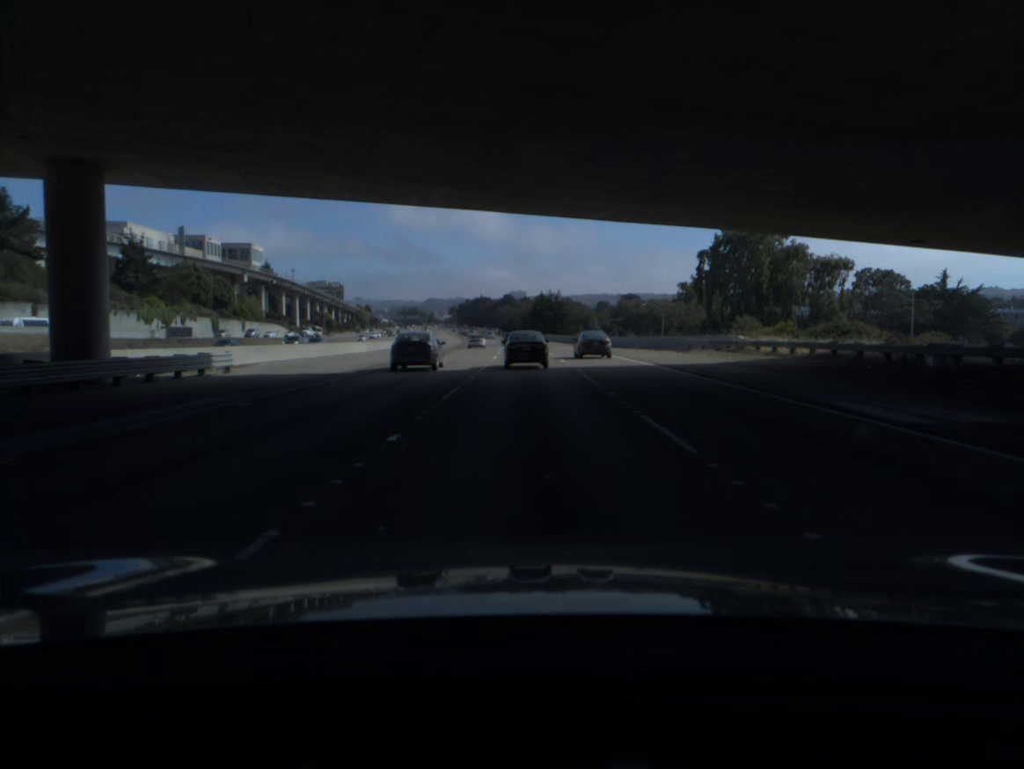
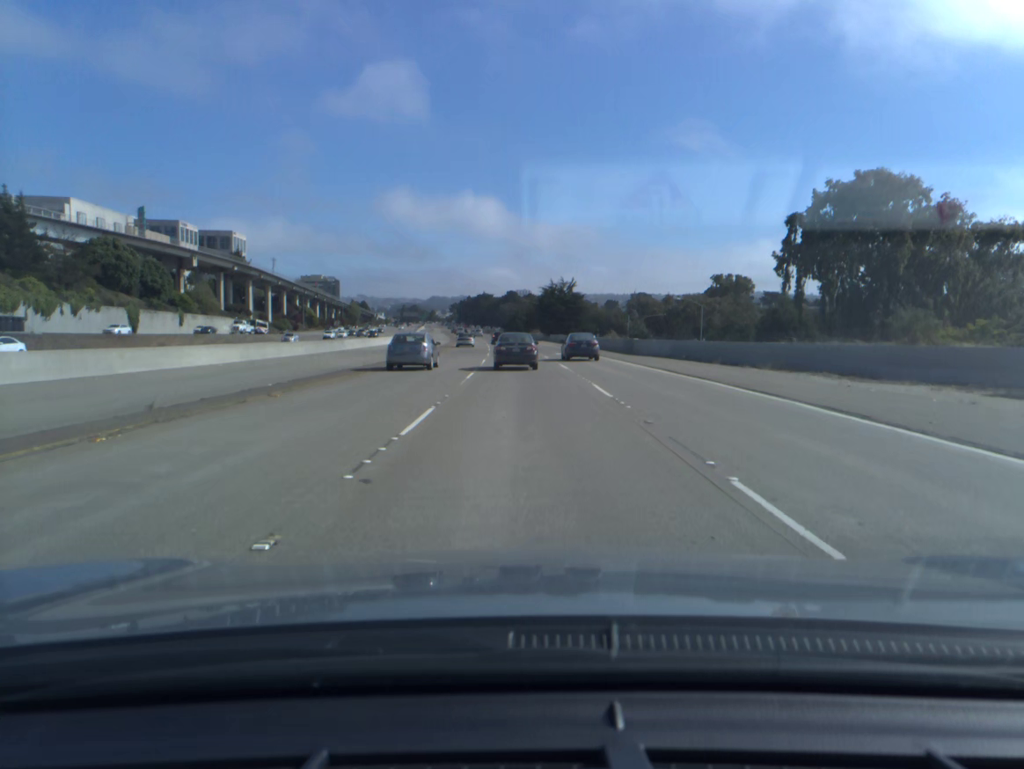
(0.0, +34.2) m; 0°
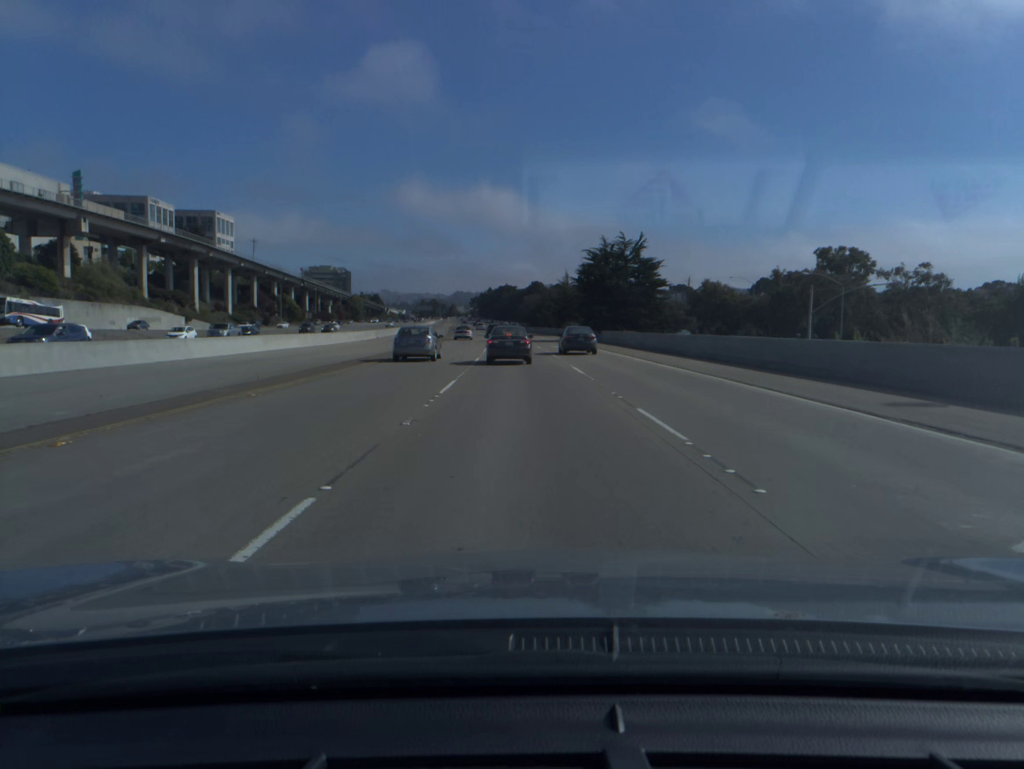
(-0.6, +51.5) m; -2°
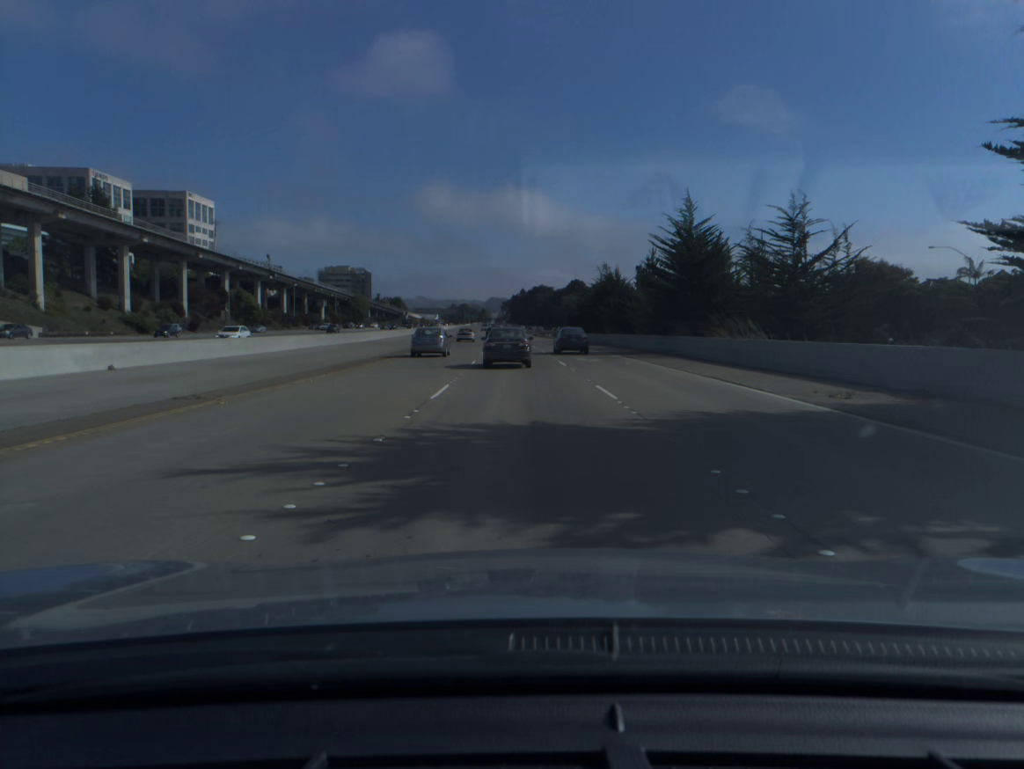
(-1.4, +66.9) m; -3°
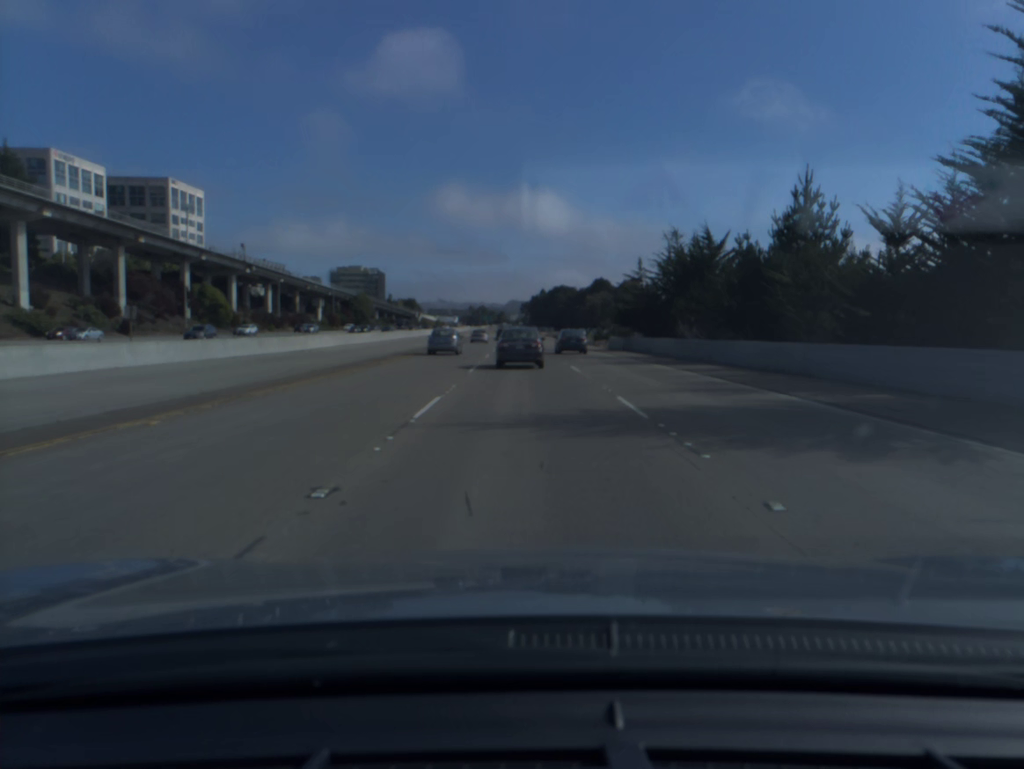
(-0.4, +32.7) m; -1°
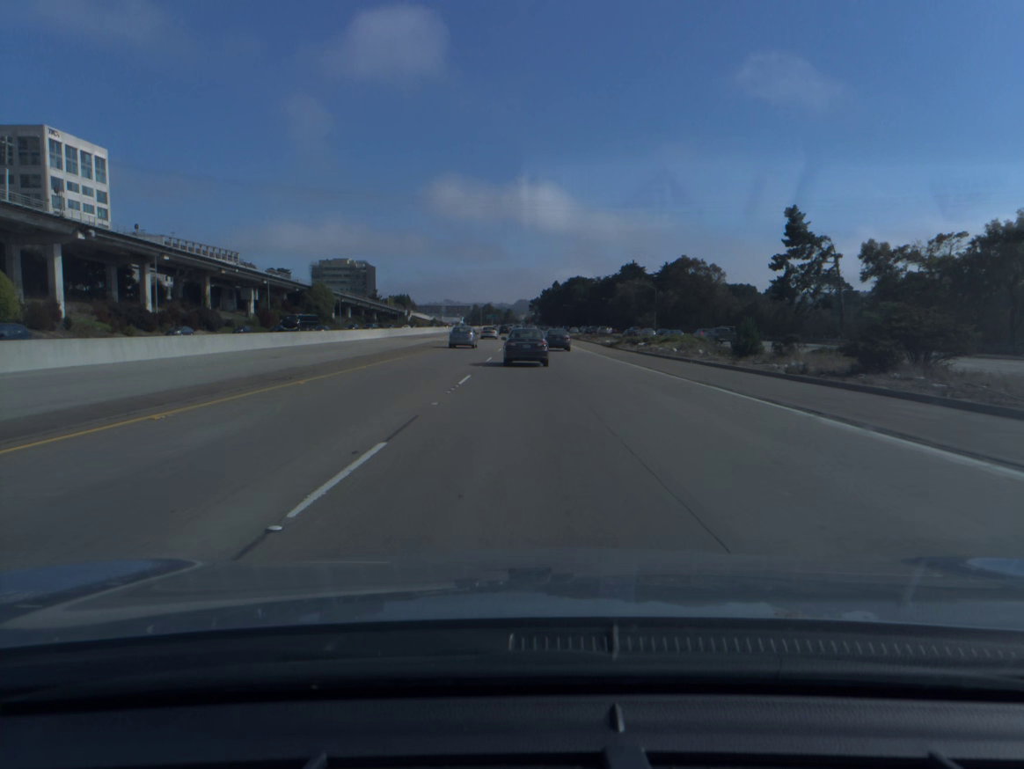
(-0.6, +64.7) m; -1°
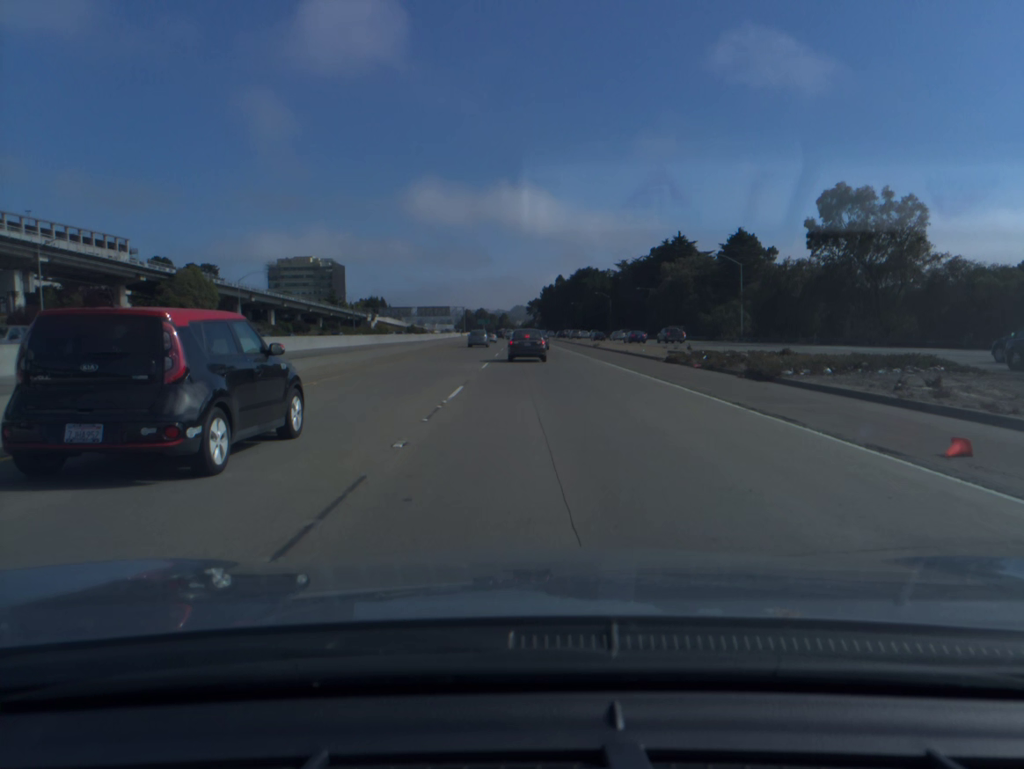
(-0.2, +78.7) m; 0°
